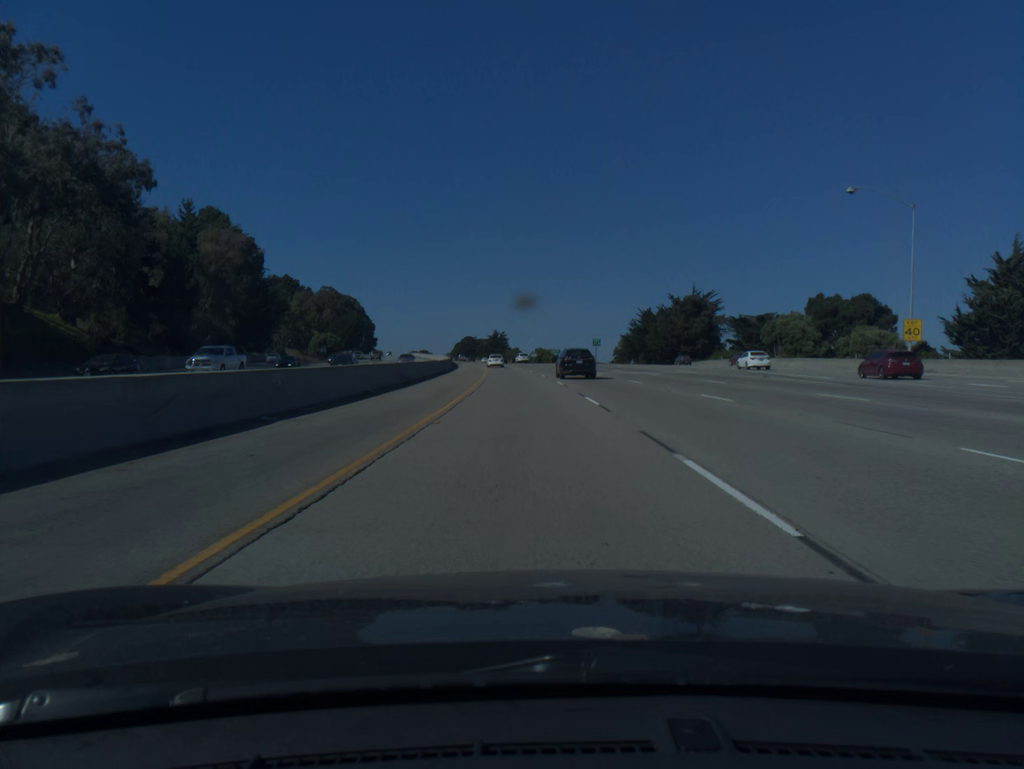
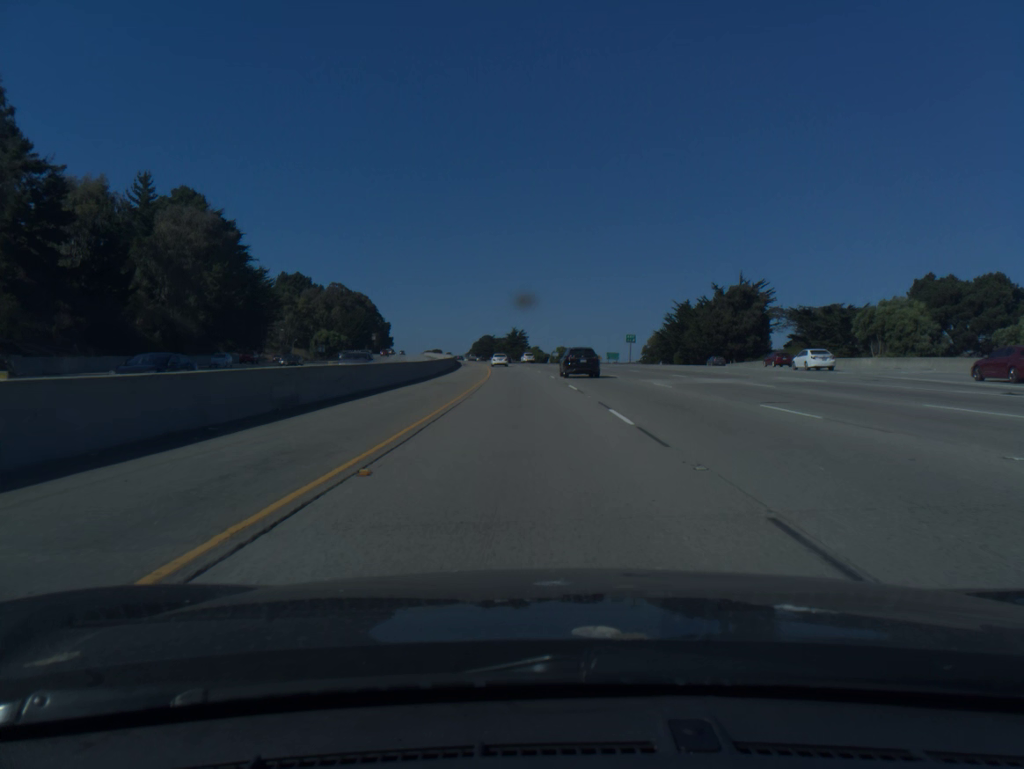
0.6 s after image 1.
(-0.3, +20.9) m; -1°
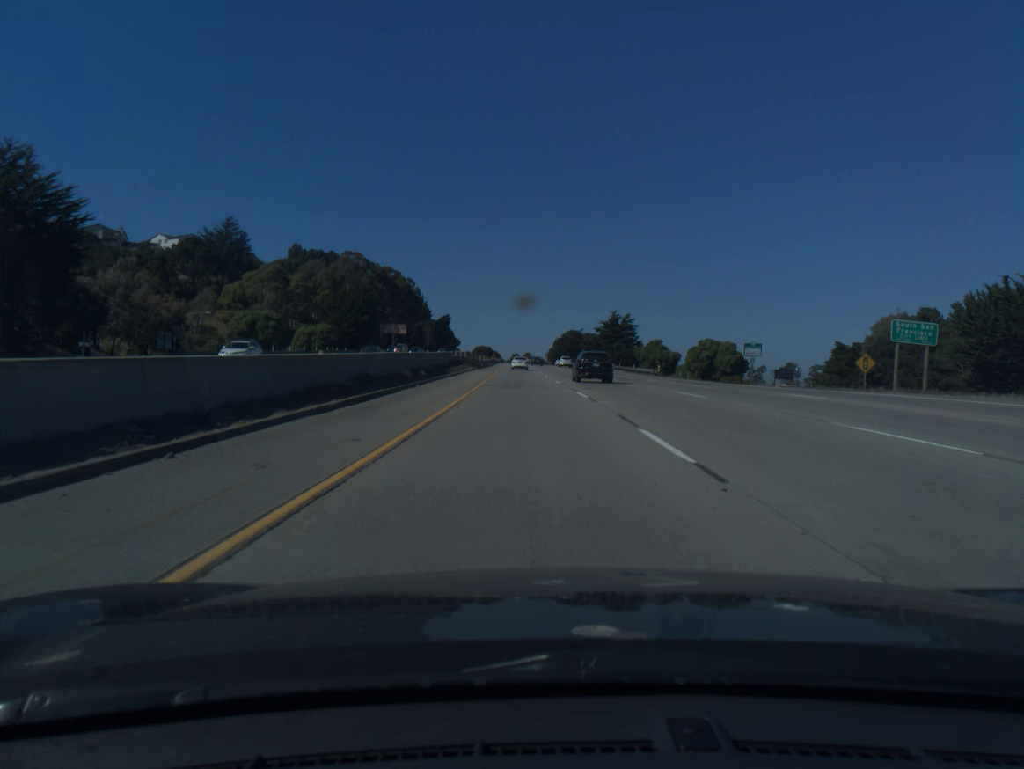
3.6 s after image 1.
(-6.1, +106.1) m; -6°
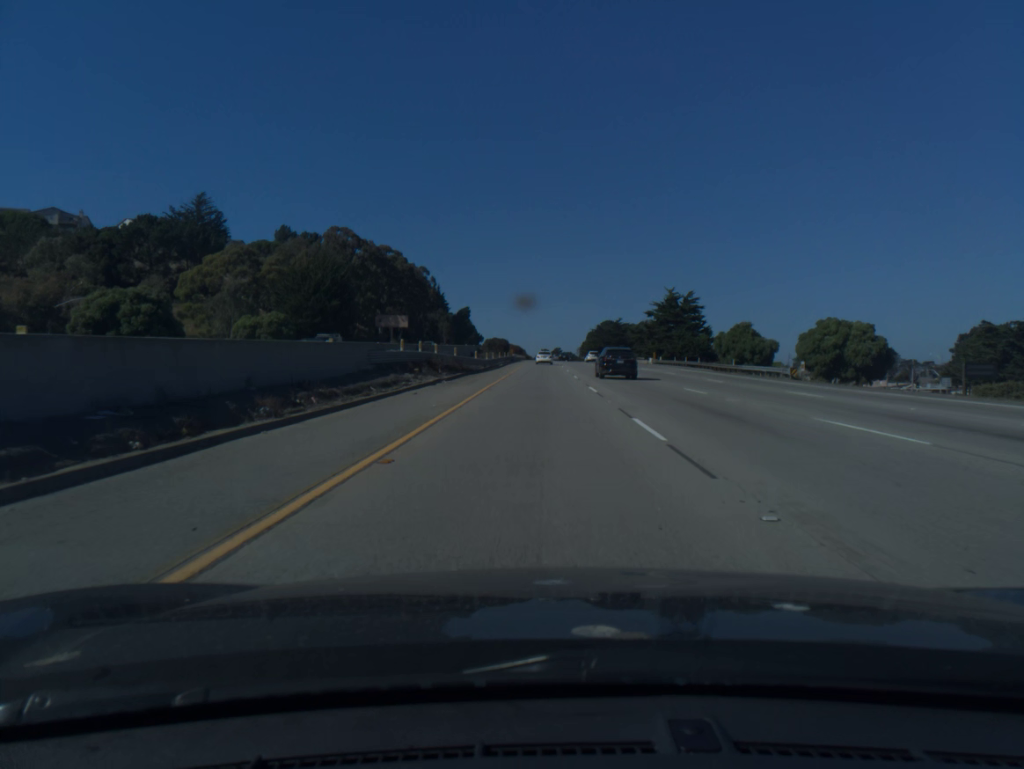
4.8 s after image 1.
(-0.9, +41.9) m; -2°
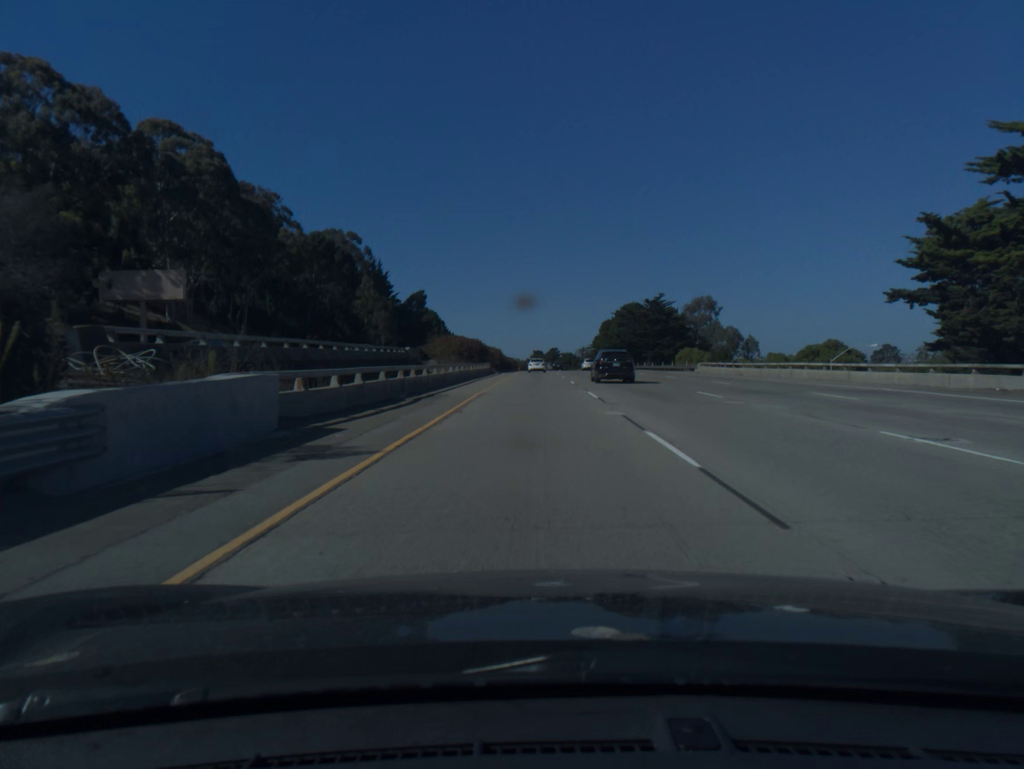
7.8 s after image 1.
(+0.2, +104.9) m; 0°
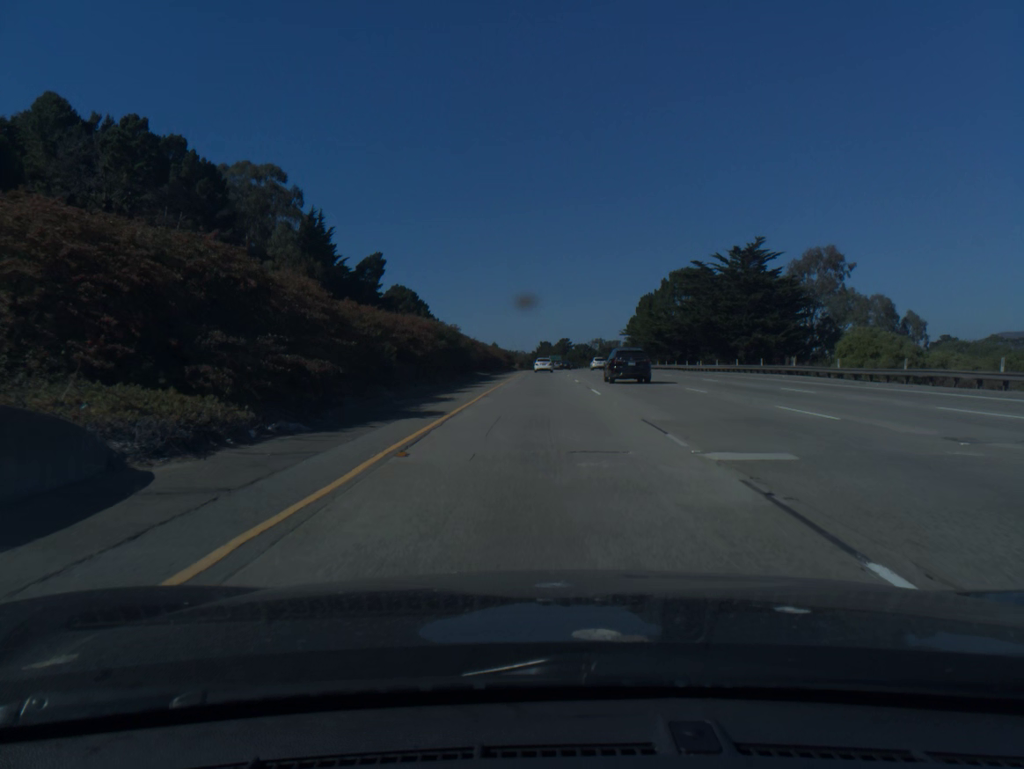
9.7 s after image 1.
(-0.3, +66.4) m; -1°
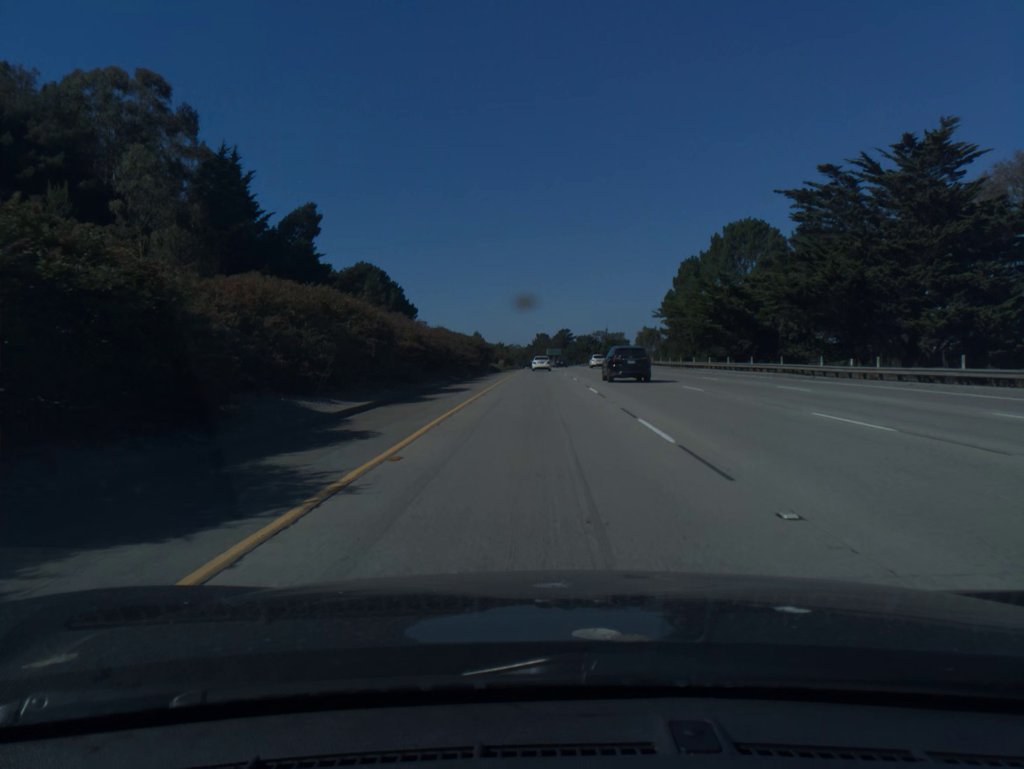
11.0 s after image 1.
(+0.1, +43.7) m; 0°
